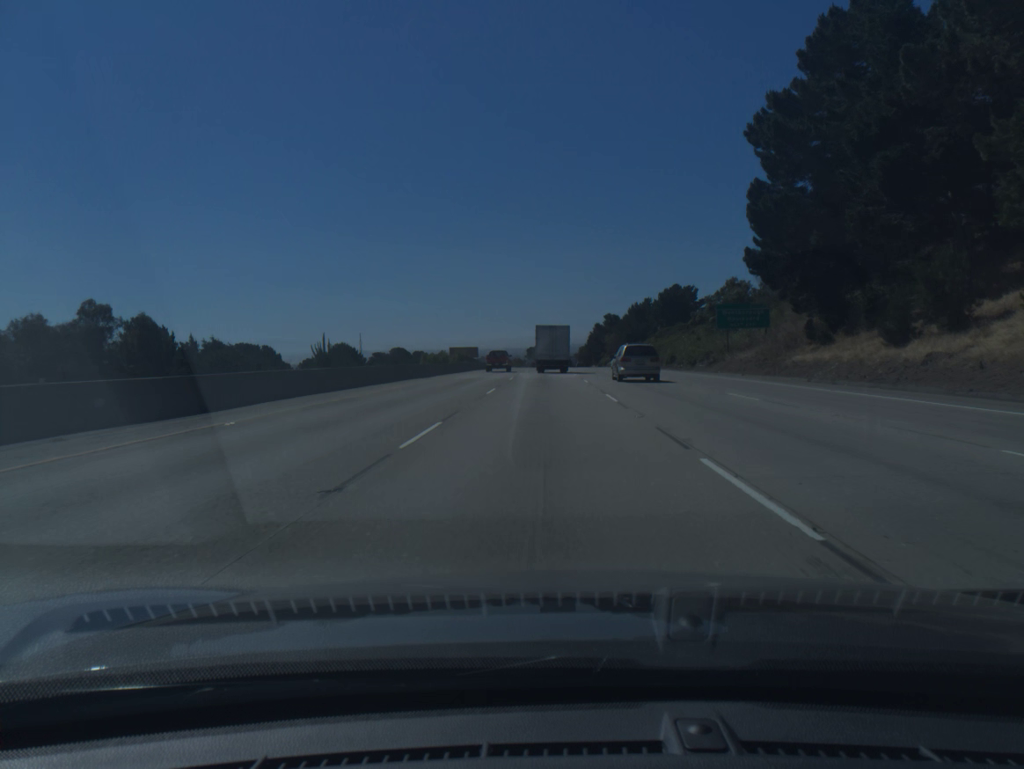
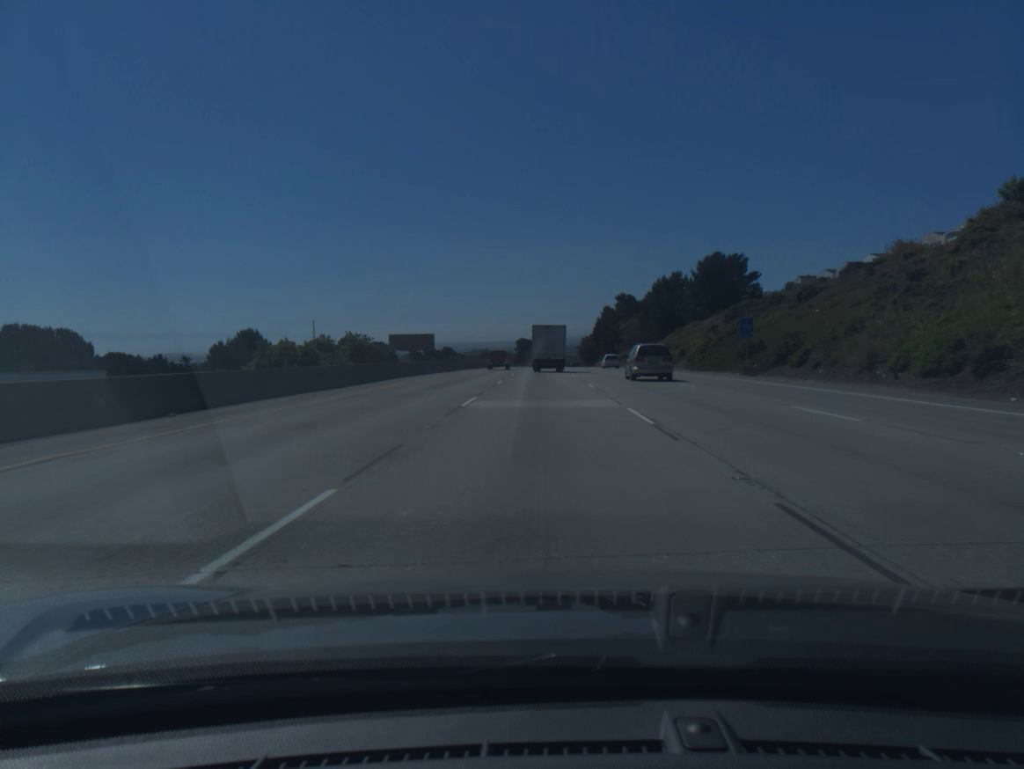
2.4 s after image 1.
(+0.1, +65.4) m; 0°
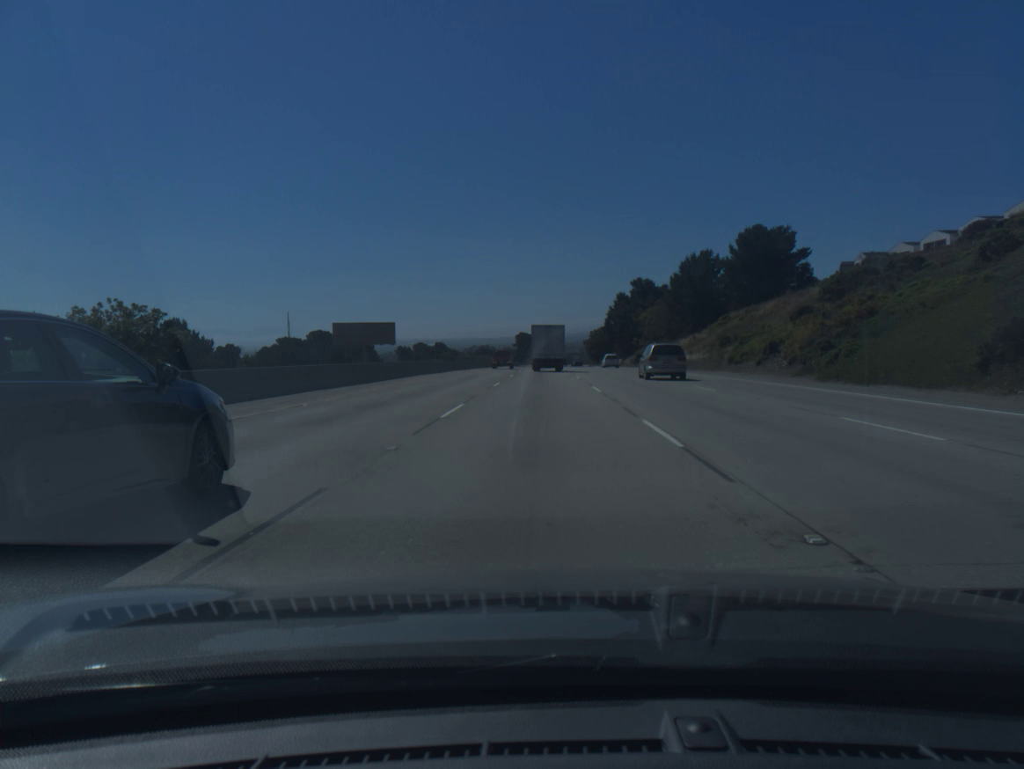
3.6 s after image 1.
(0.0, +32.4) m; 0°
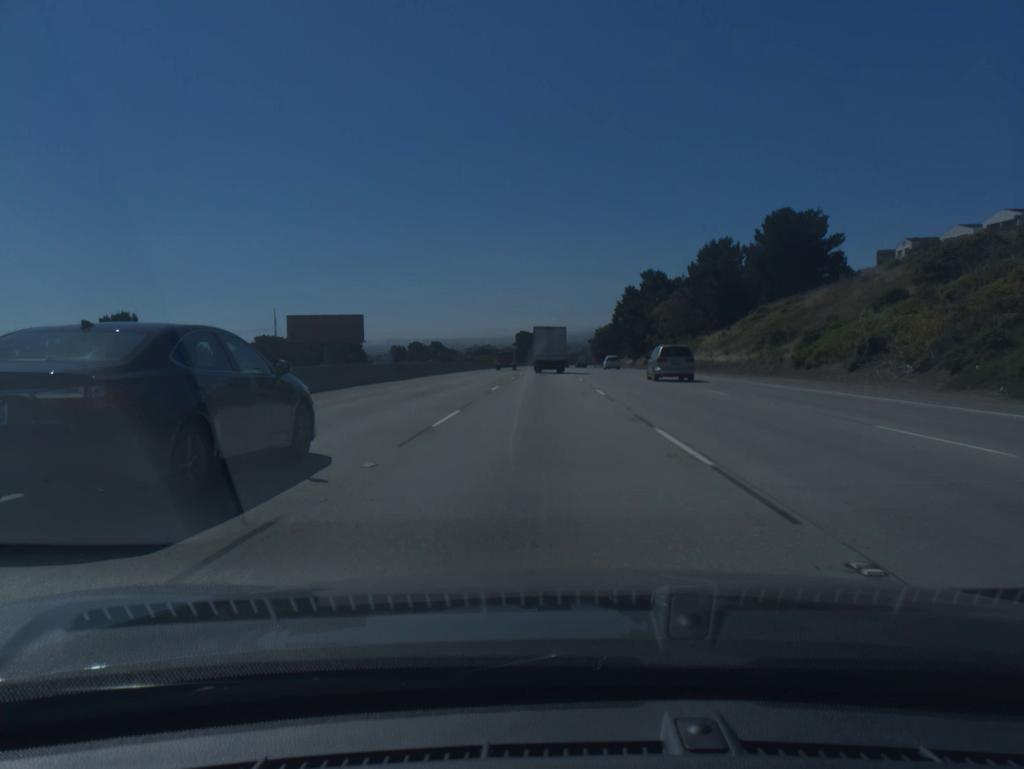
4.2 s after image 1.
(0.0, +16.1) m; 0°
